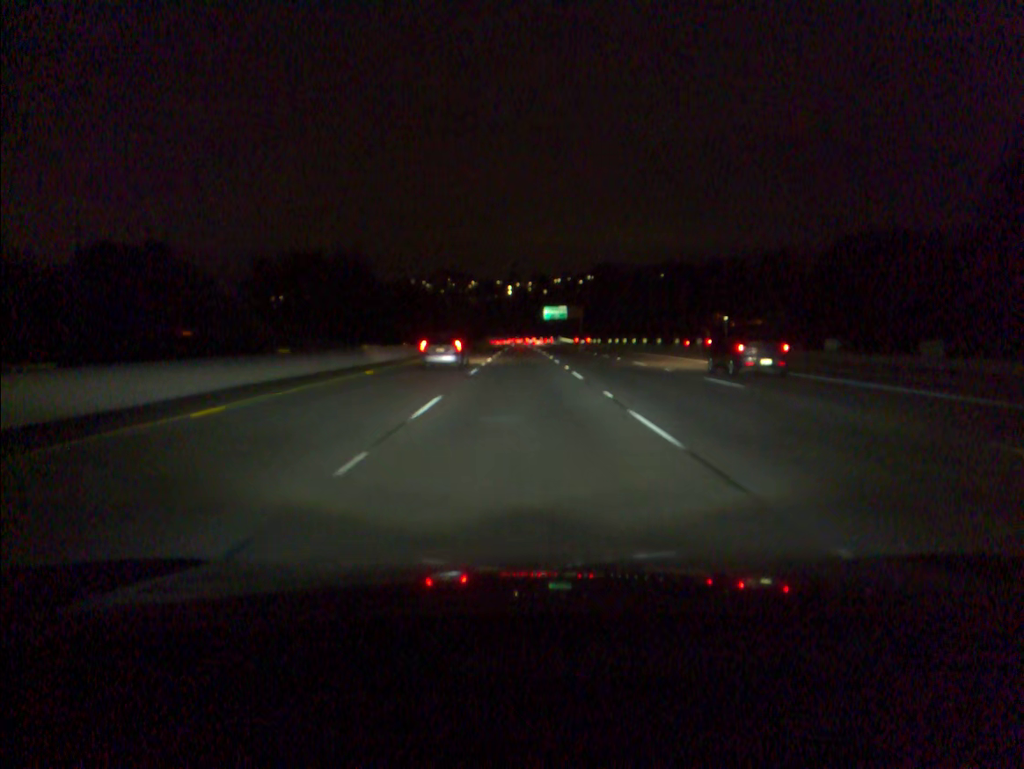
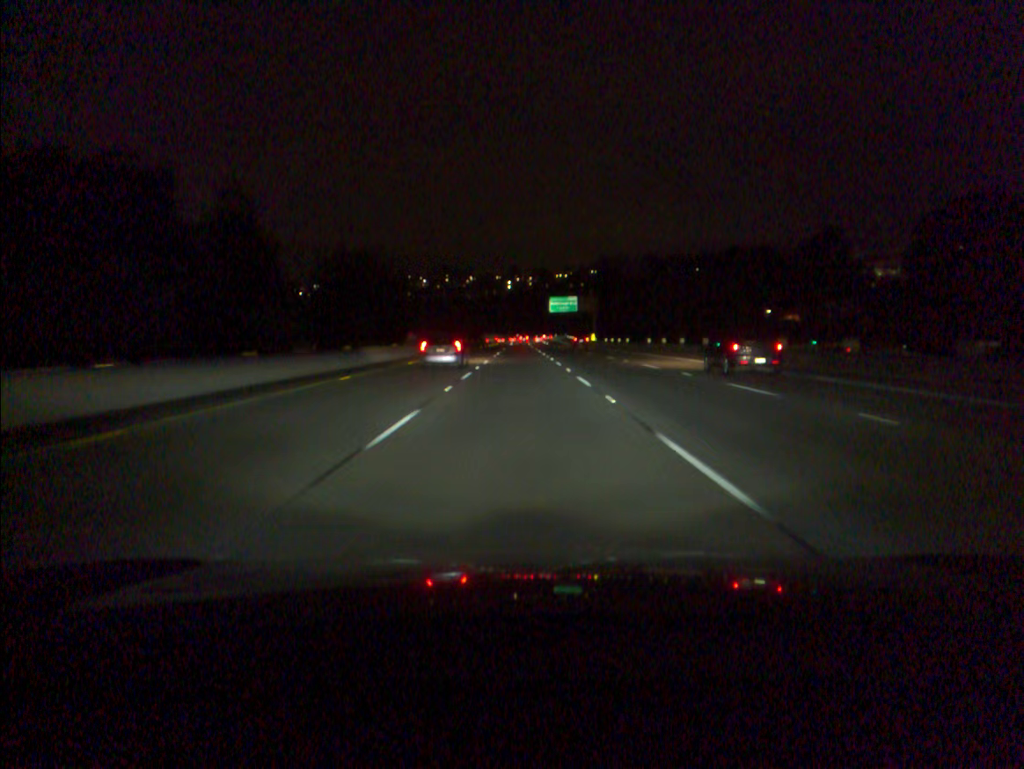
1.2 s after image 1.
(0.0, +32.5) m; 0°
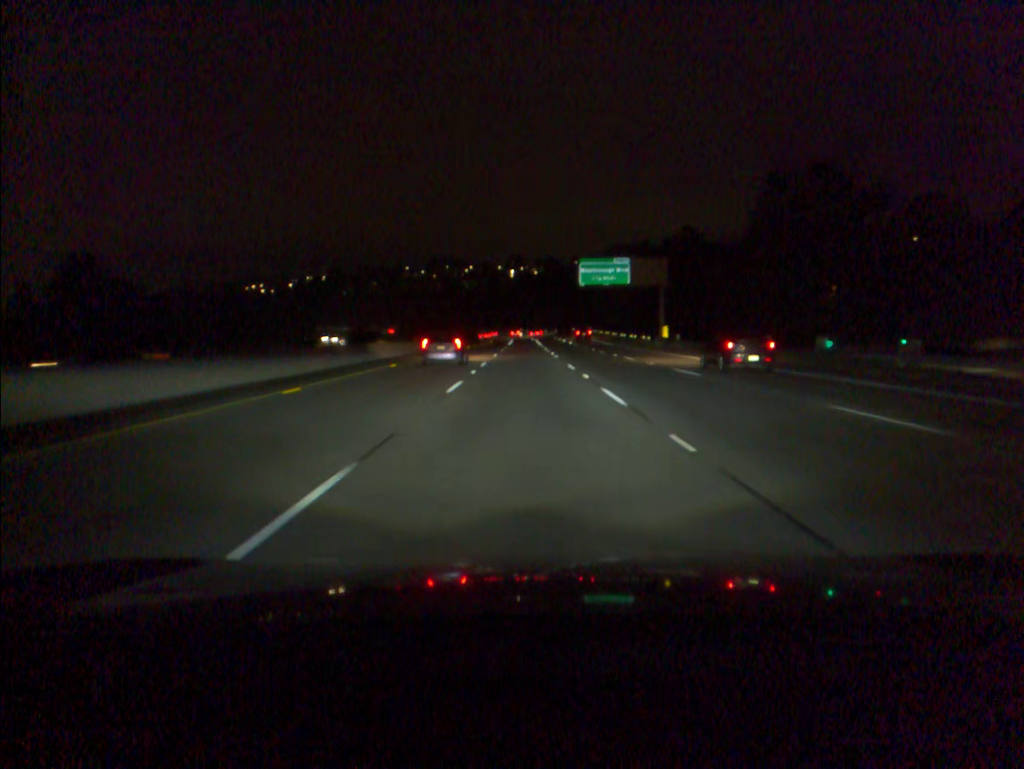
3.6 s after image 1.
(-0.2, +64.9) m; 0°
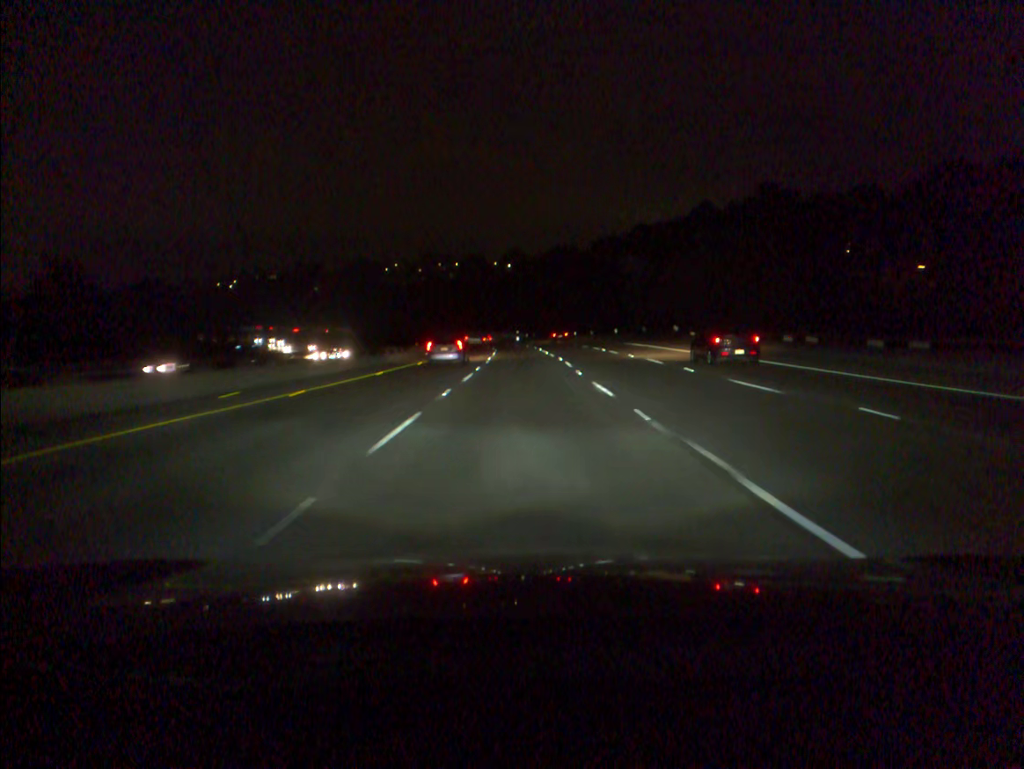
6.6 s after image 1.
(+0.1, +80.5) m; 0°
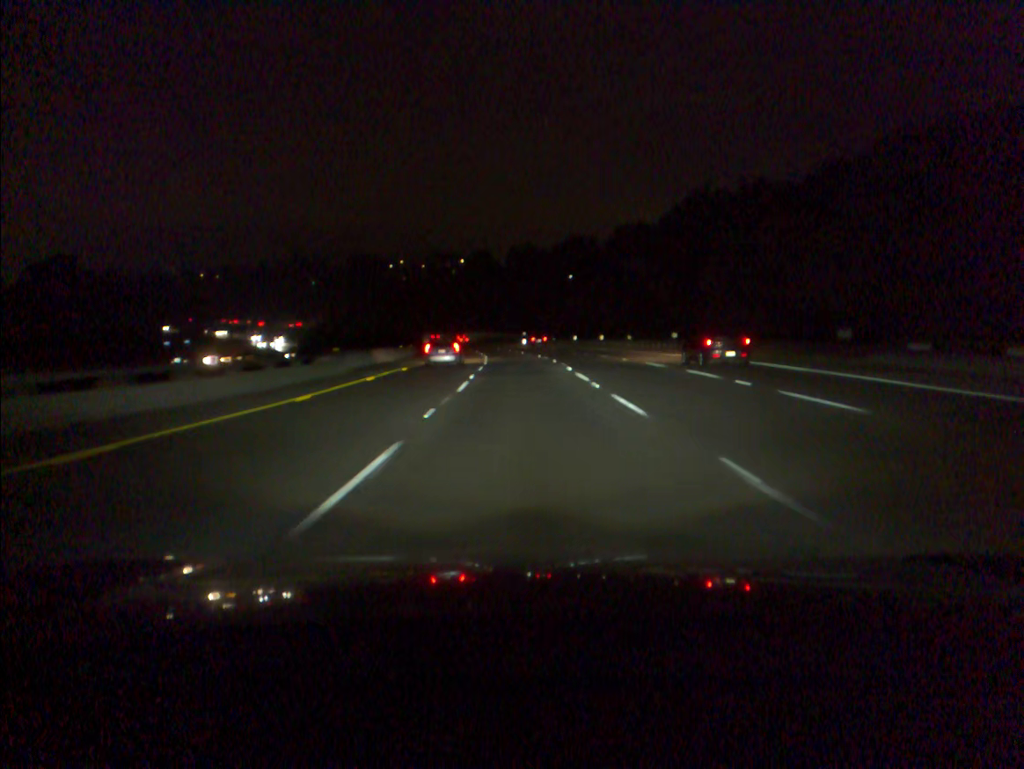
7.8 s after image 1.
(-0.2, +32.0) m; -1°
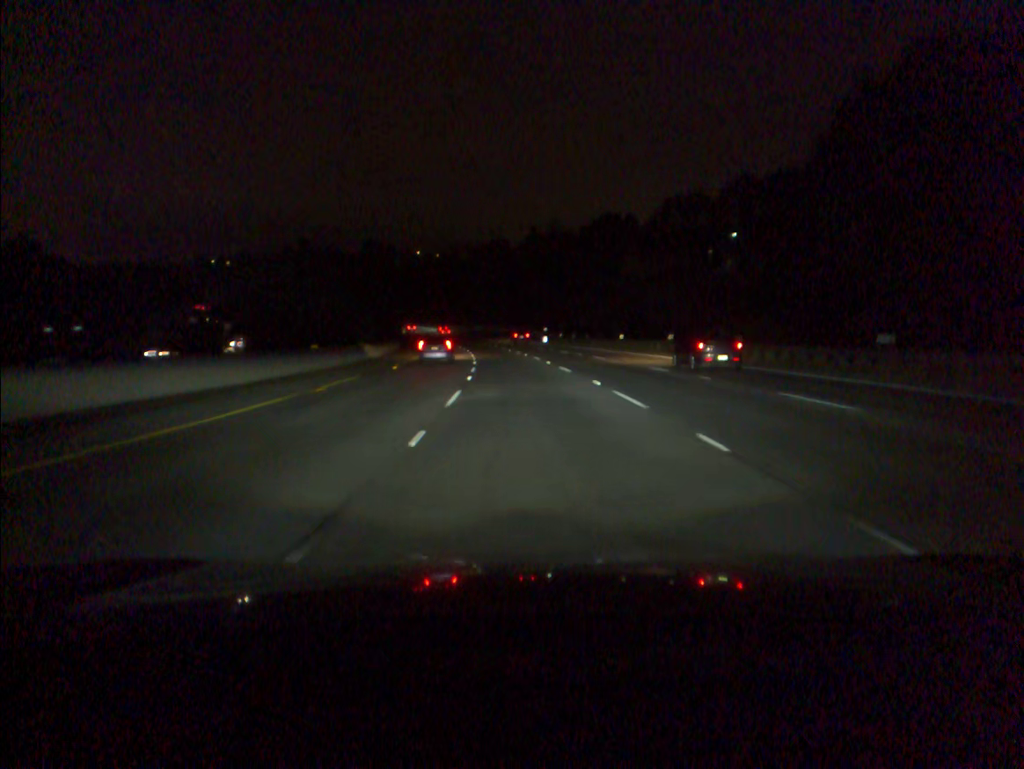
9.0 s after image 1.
(-0.3, +32.2) m; -1°
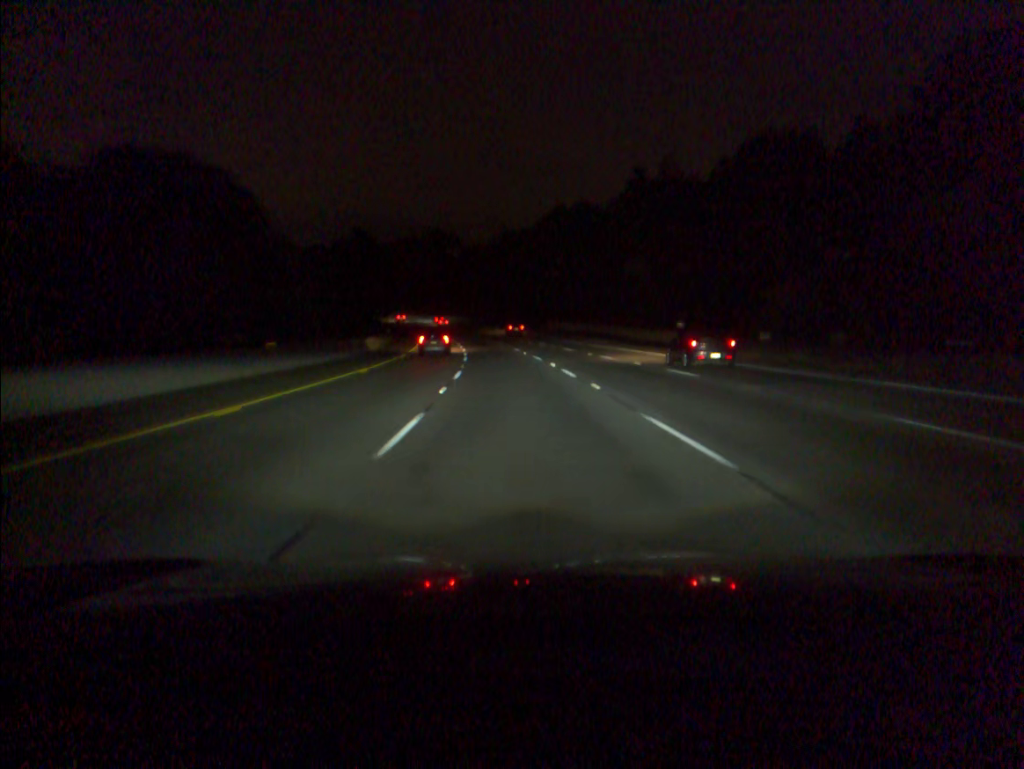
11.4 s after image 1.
(-2.7, +64.5) m; -5°
